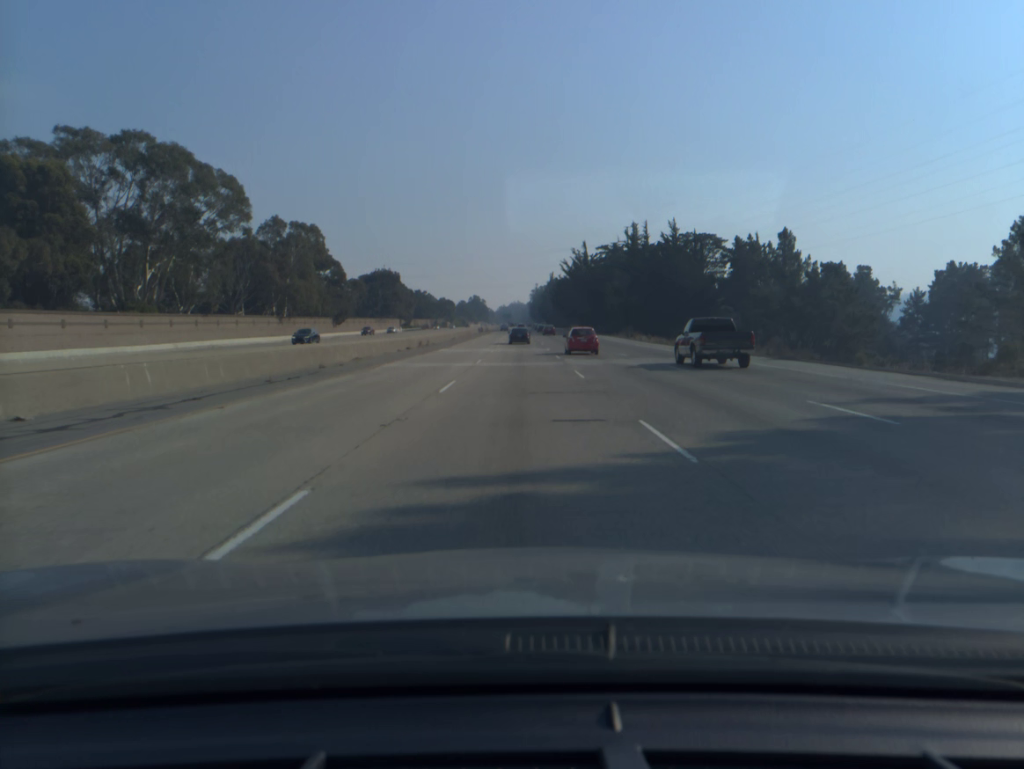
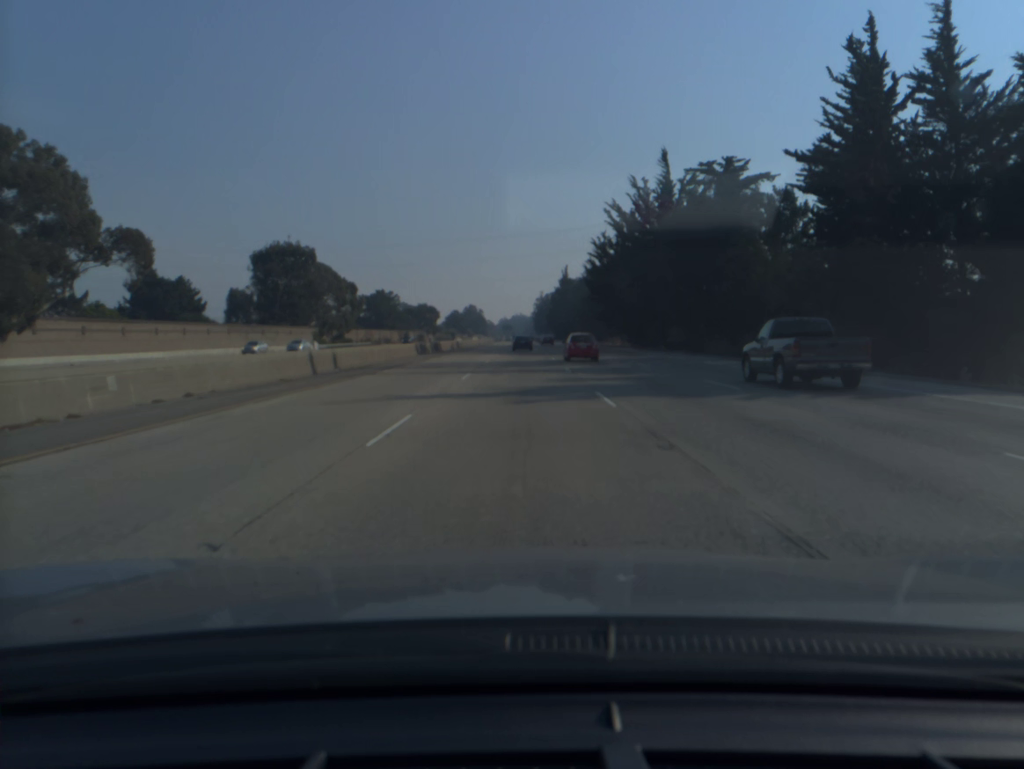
(-0.1, +95.4) m; 0°
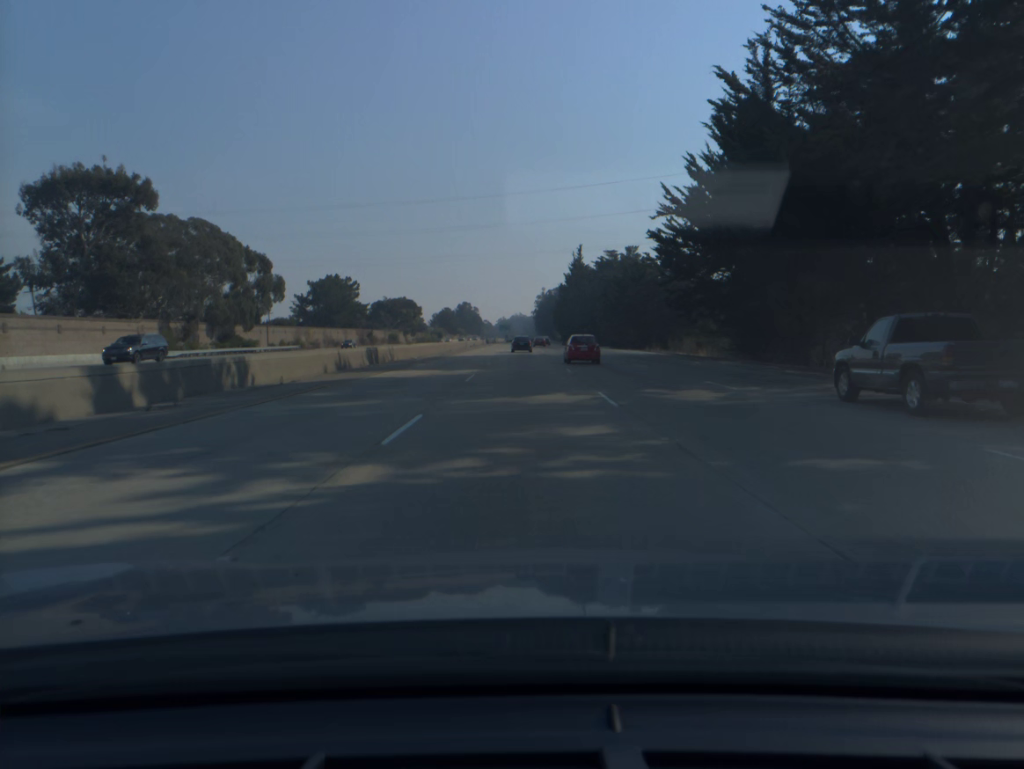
(0.0, +57.7) m; 0°
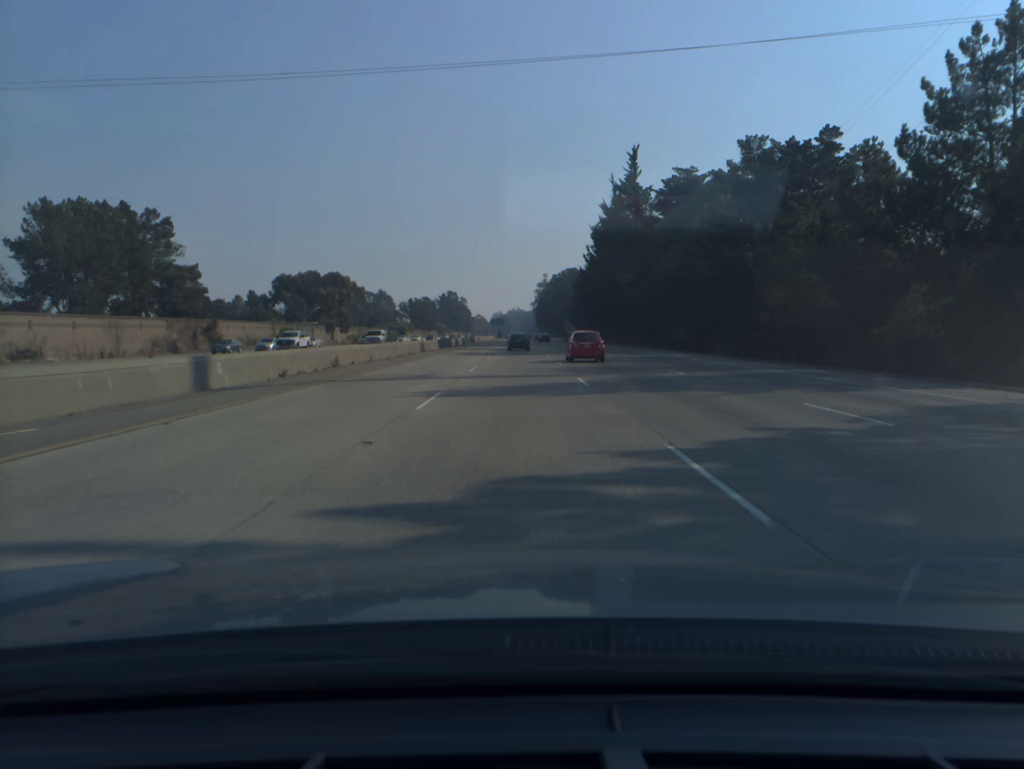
(+0.3, +96.9) m; 0°
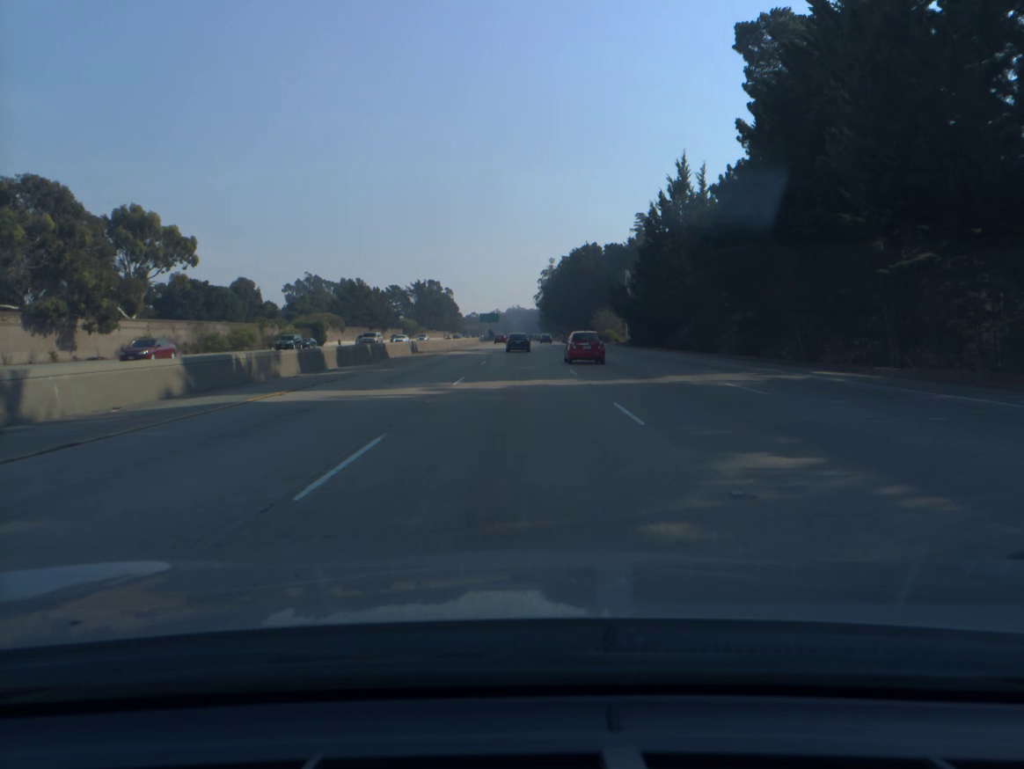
(-0.2, +95.9) m; 0°
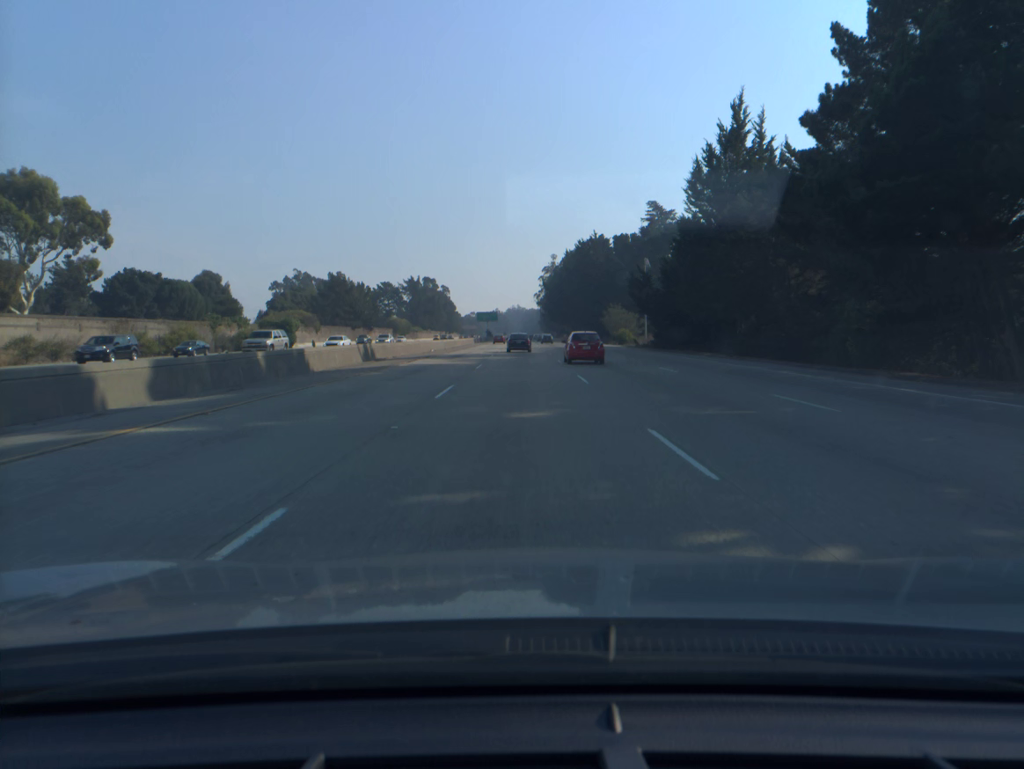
(0.0, +18.9) m; 0°
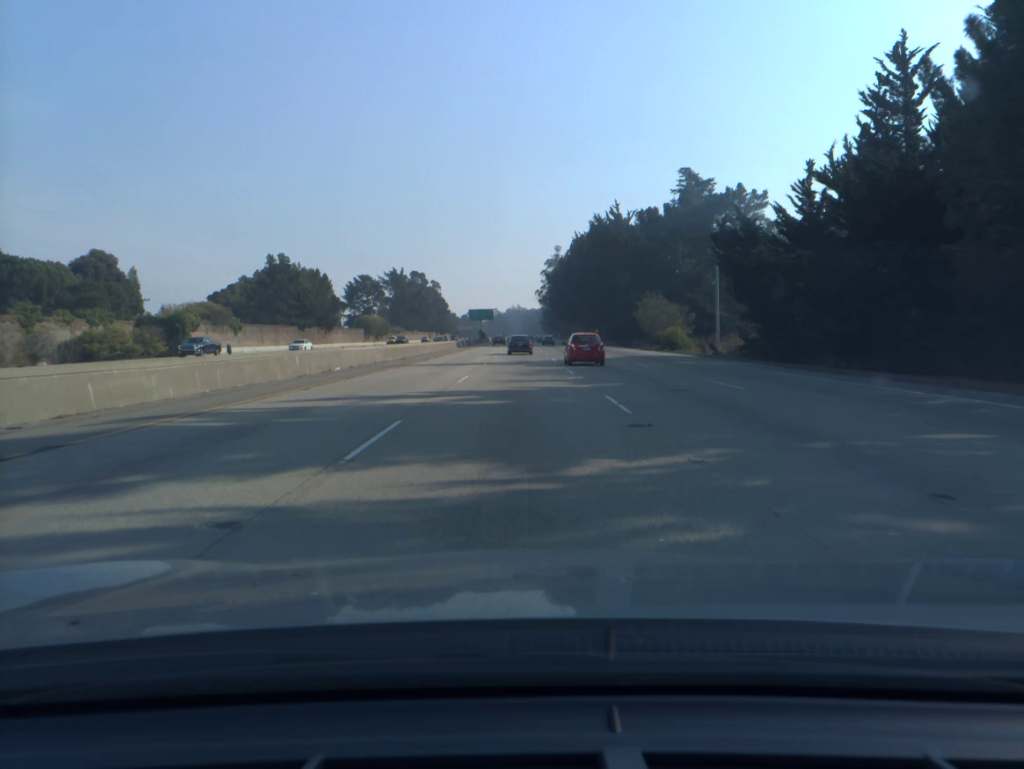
(0.0, +37.7) m; 0°
